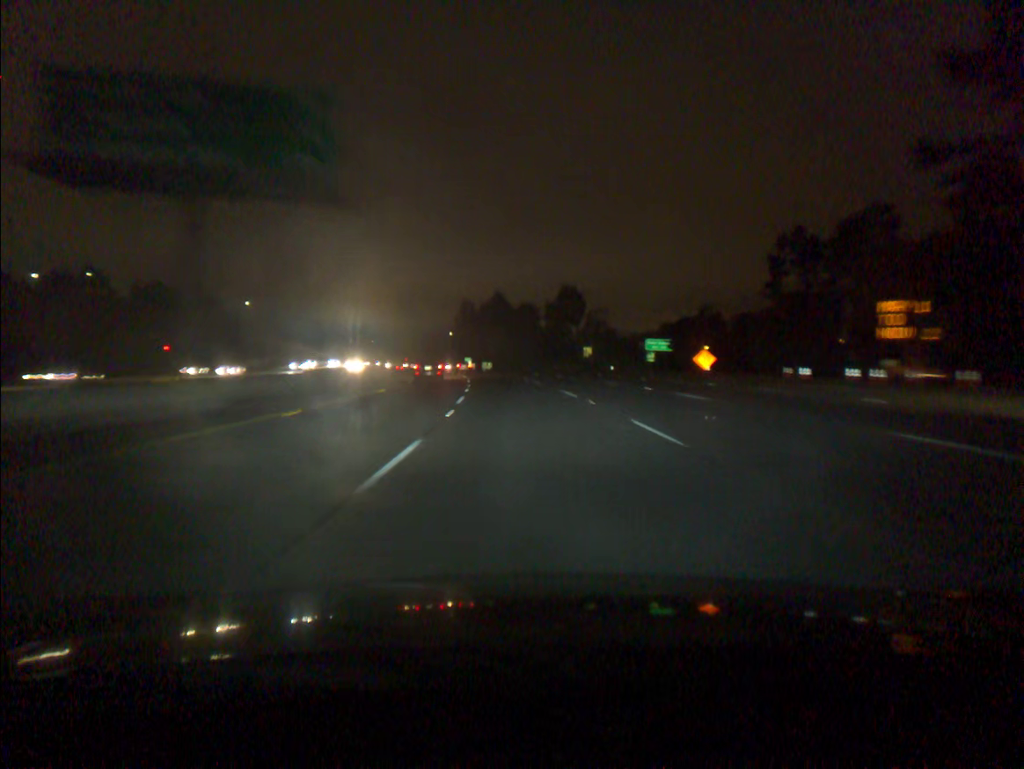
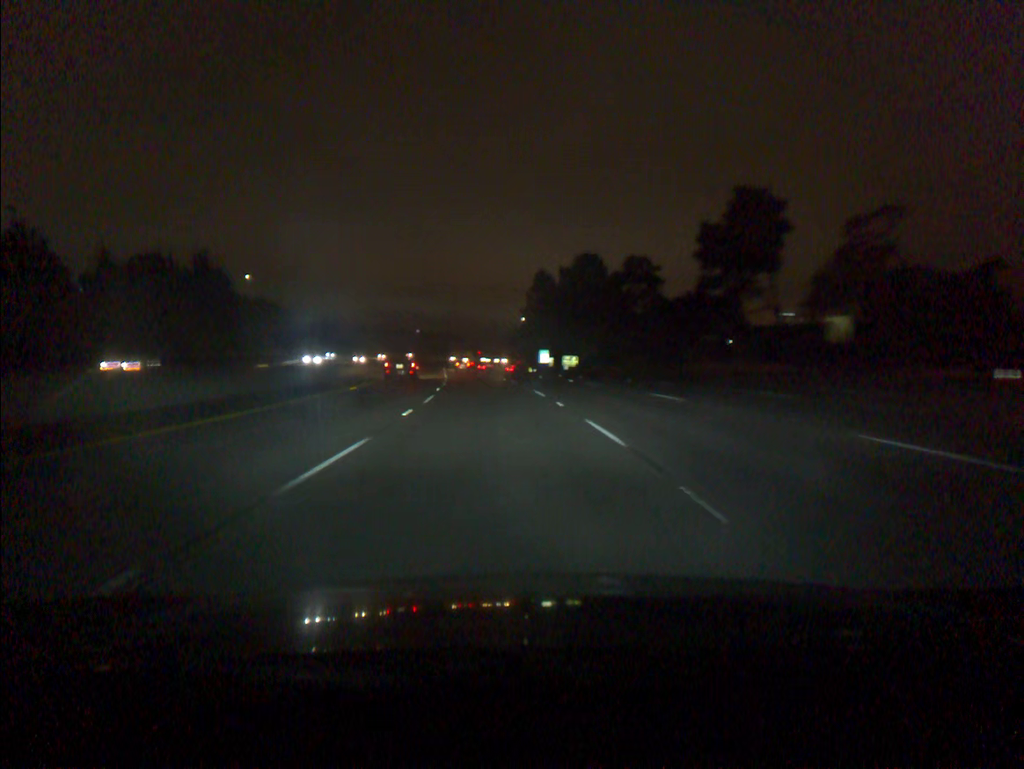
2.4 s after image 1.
(-3.1, +73.2) m; -6°
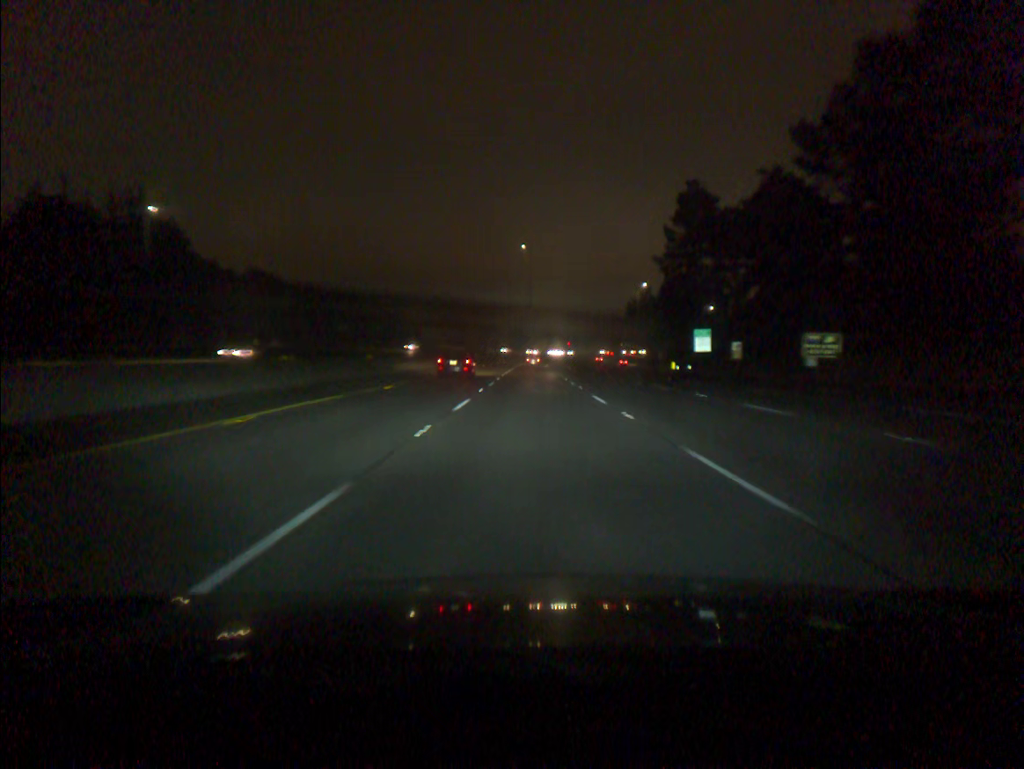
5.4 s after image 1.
(-6.9, +91.9) m; -6°
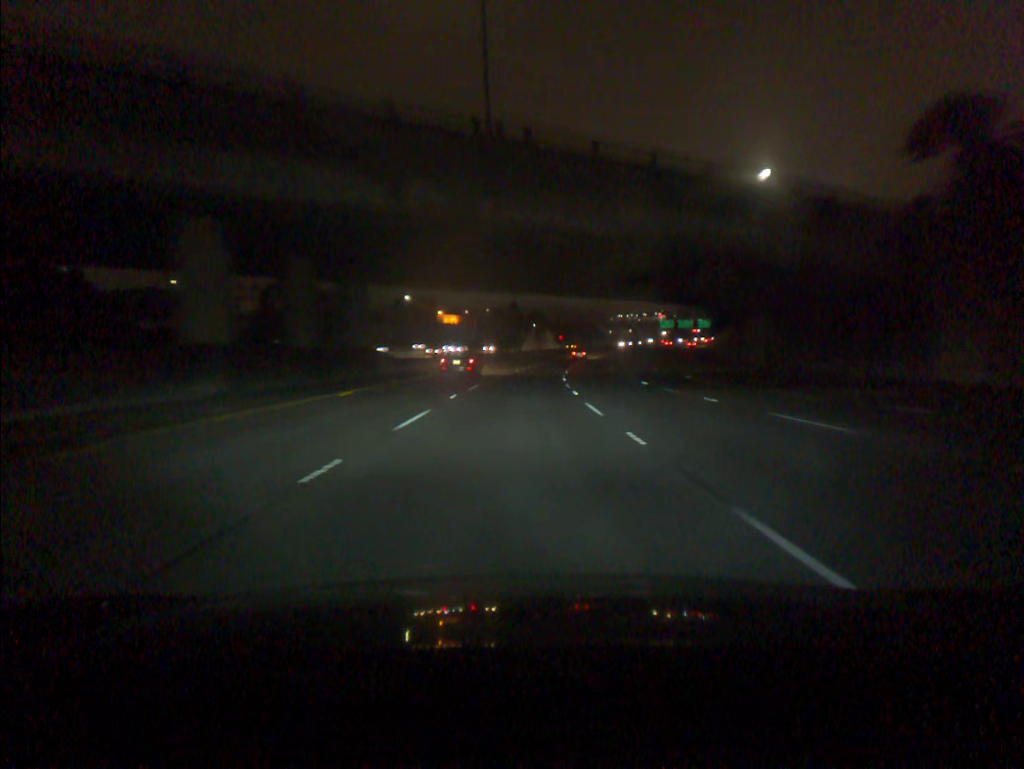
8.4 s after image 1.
(+1.7, +91.9) m; +1°
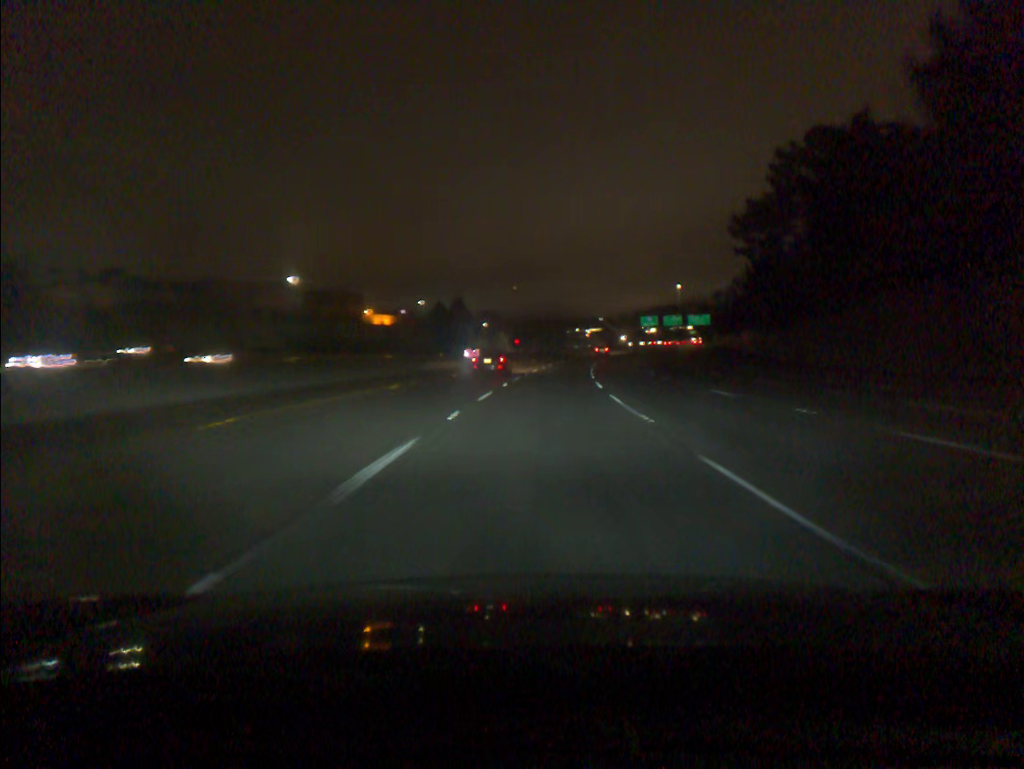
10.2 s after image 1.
(+1.1, +54.9) m; +3°
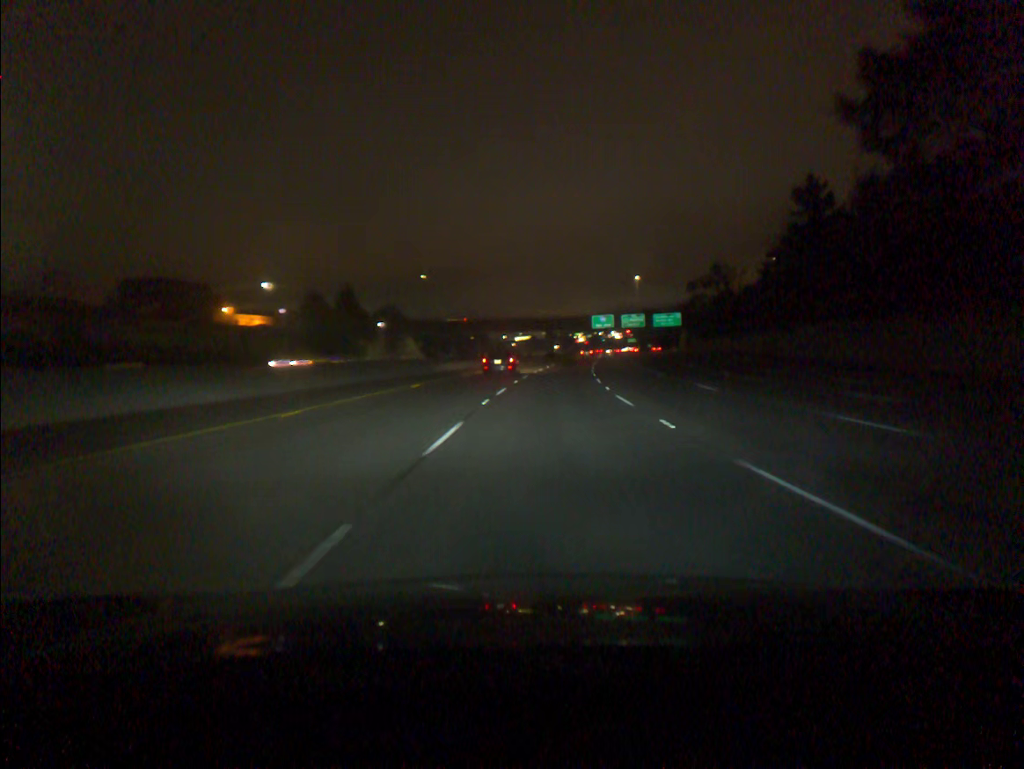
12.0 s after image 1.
(+2.5, +54.7) m; +5°
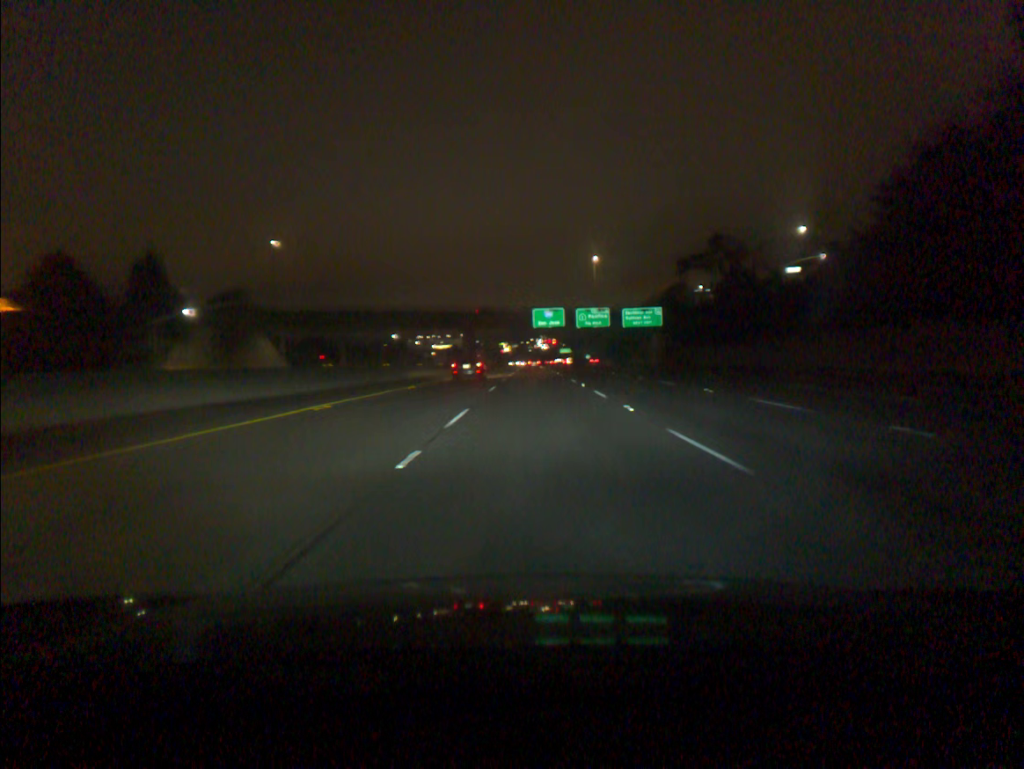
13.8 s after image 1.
(+2.7, +54.5) m; +6°
